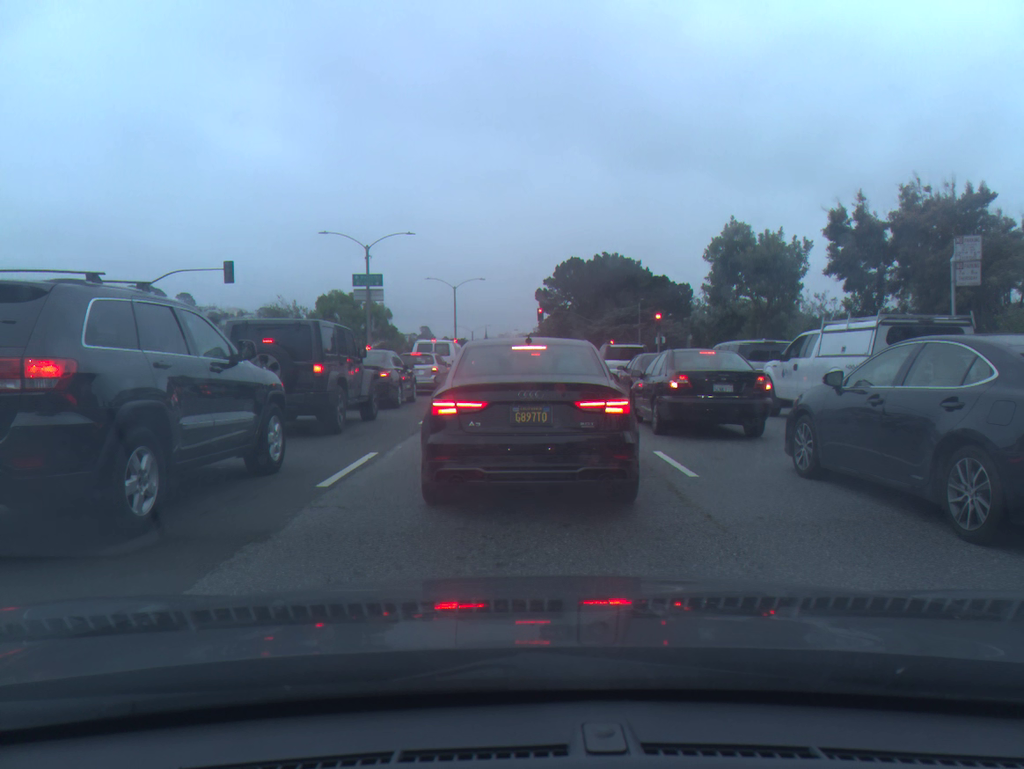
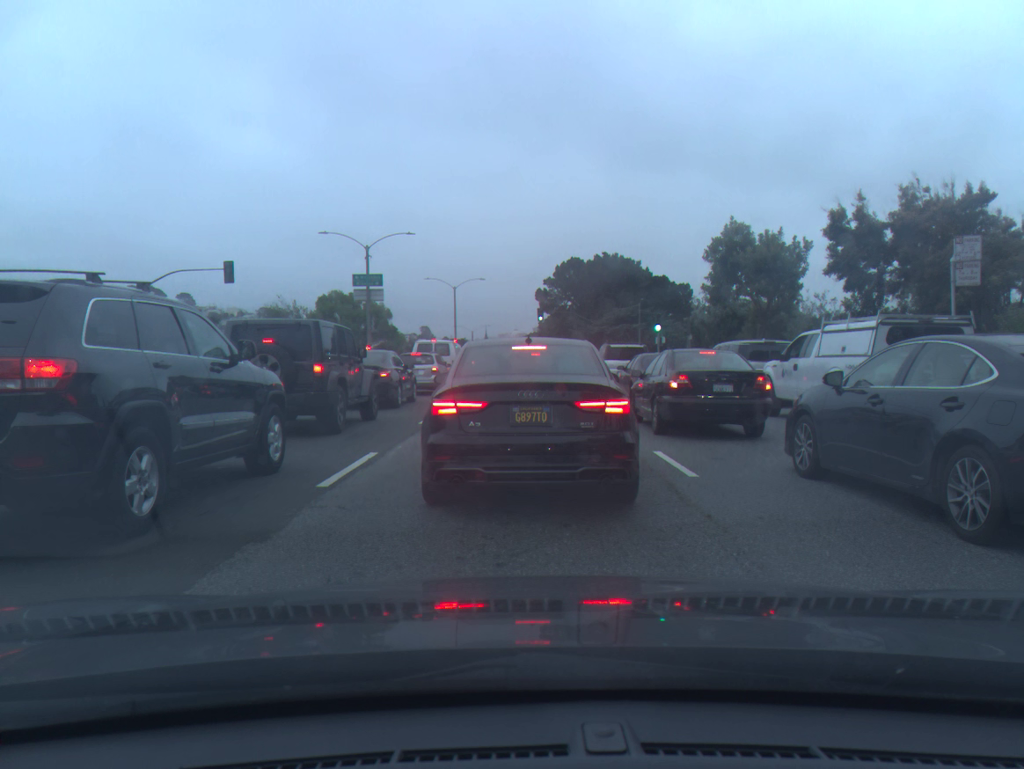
(0.0, 0.0) m; 0°
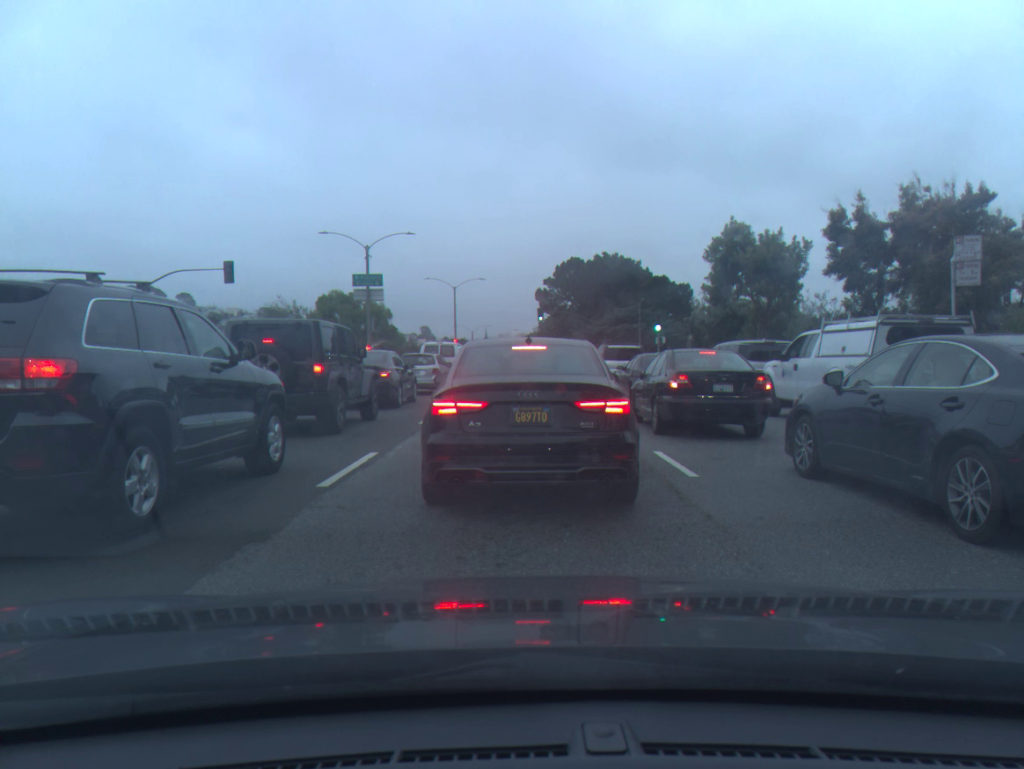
(0.0, -0.1) m; 0°
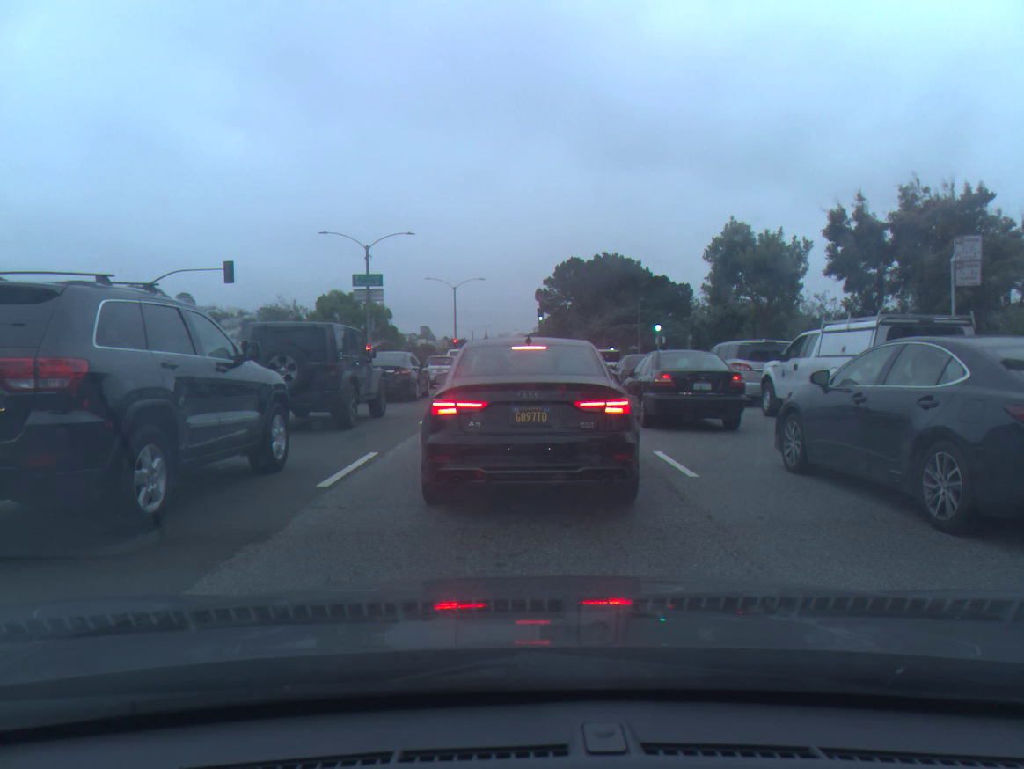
(0.0, 0.0) m; 0°
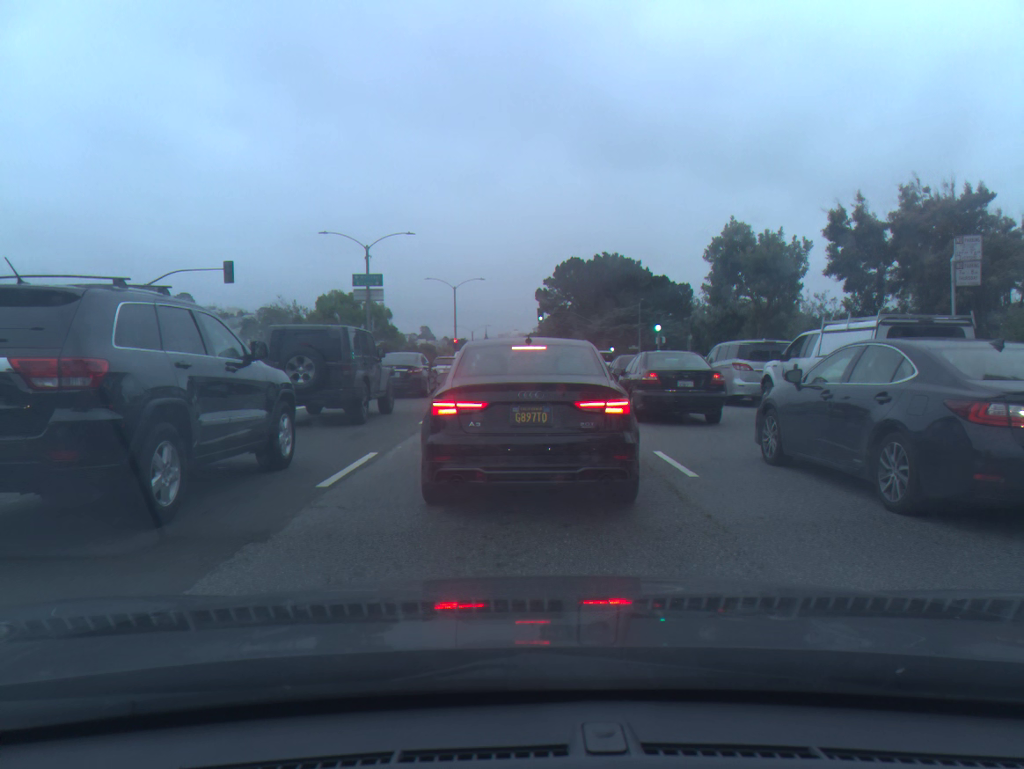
(0.0, 0.0) m; 0°
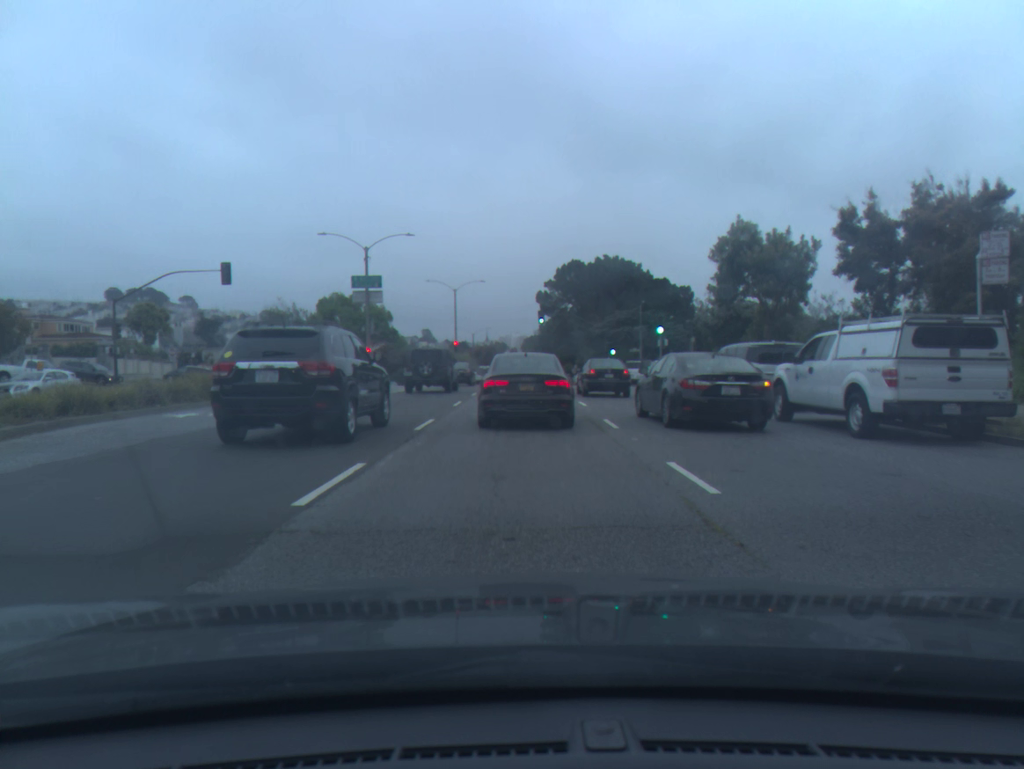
(0.0, +0.8) m; -1°
